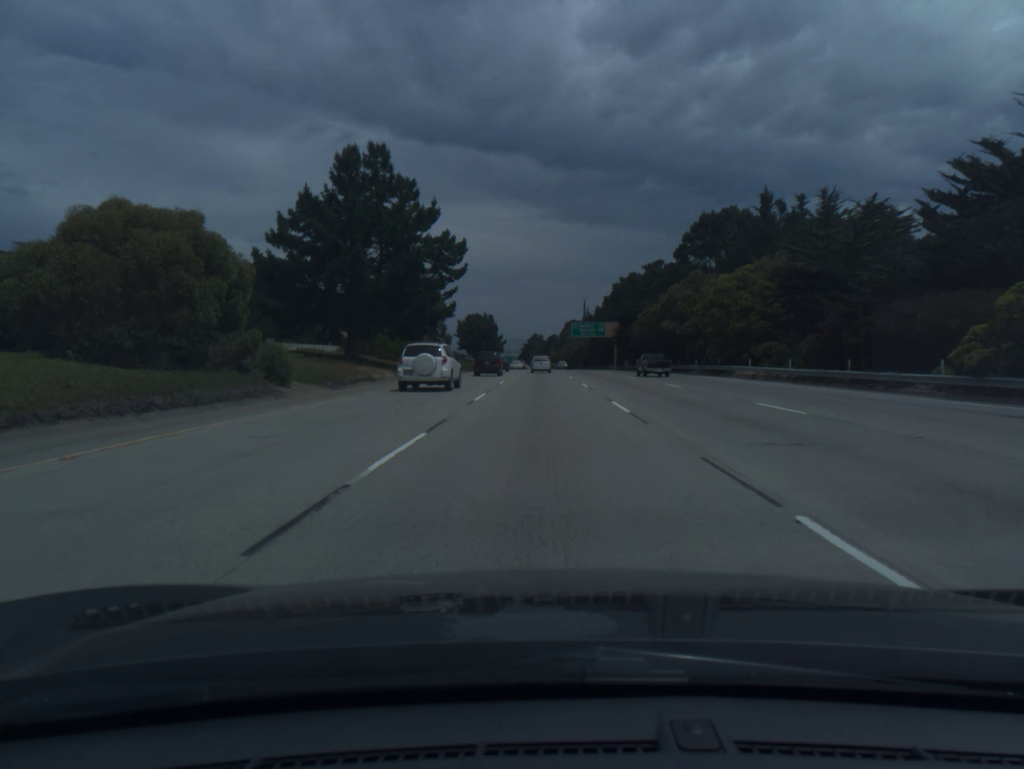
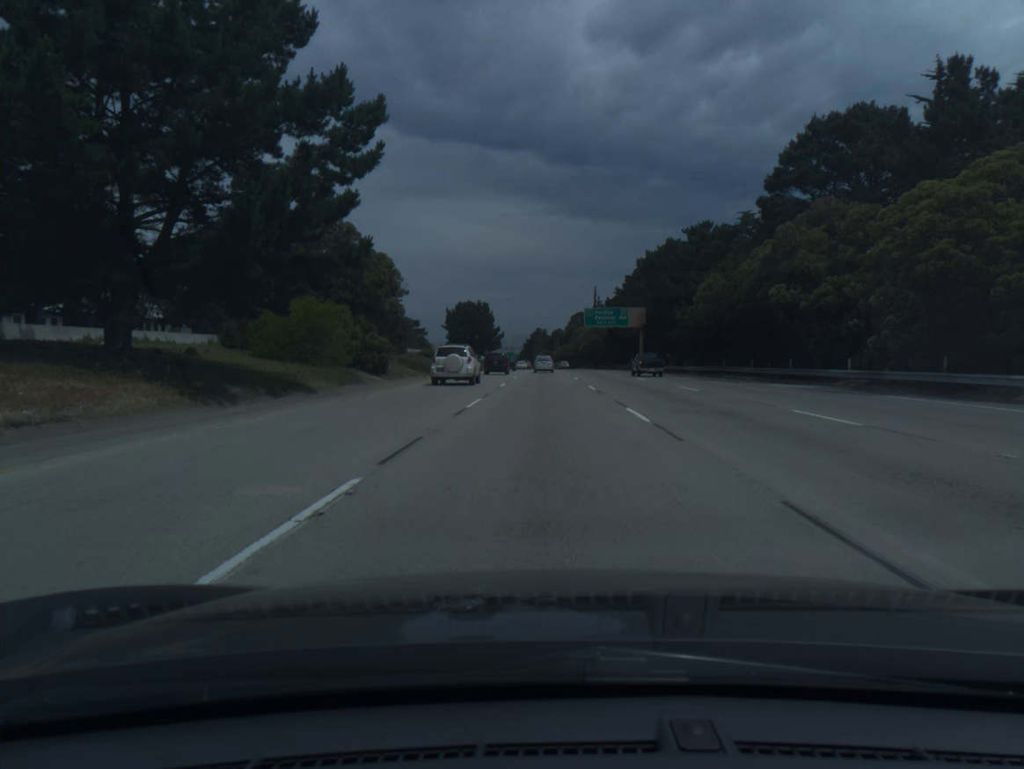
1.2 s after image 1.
(-0.1, +31.5) m; 0°
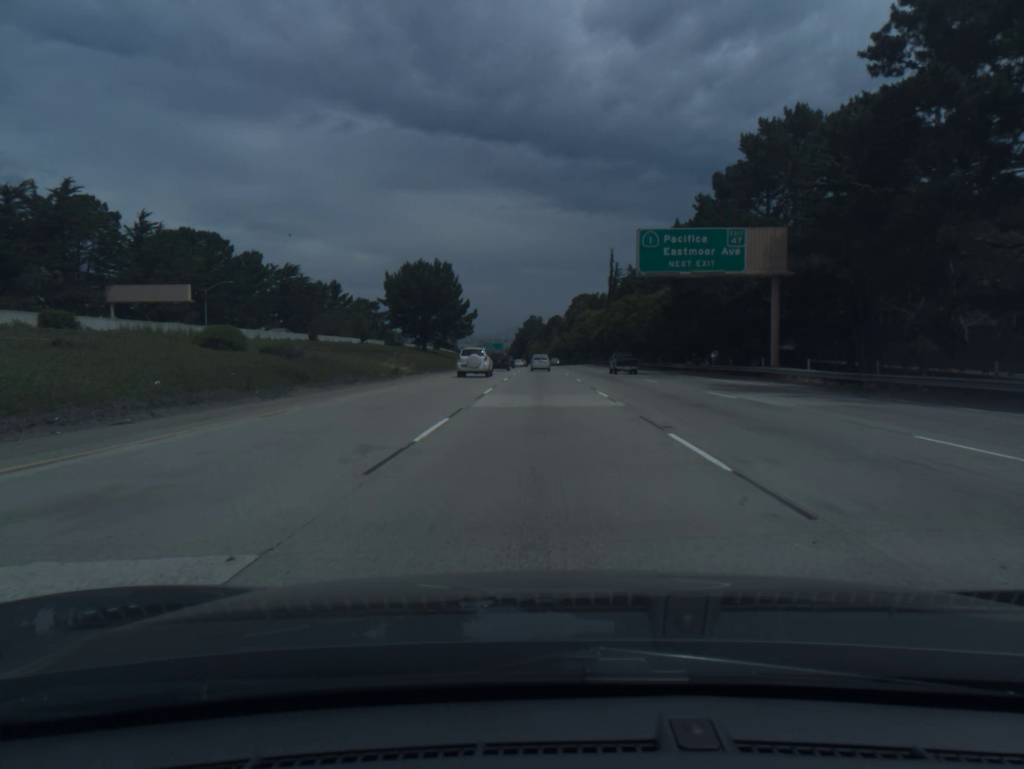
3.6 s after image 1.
(+0.1, +64.4) m; 0°
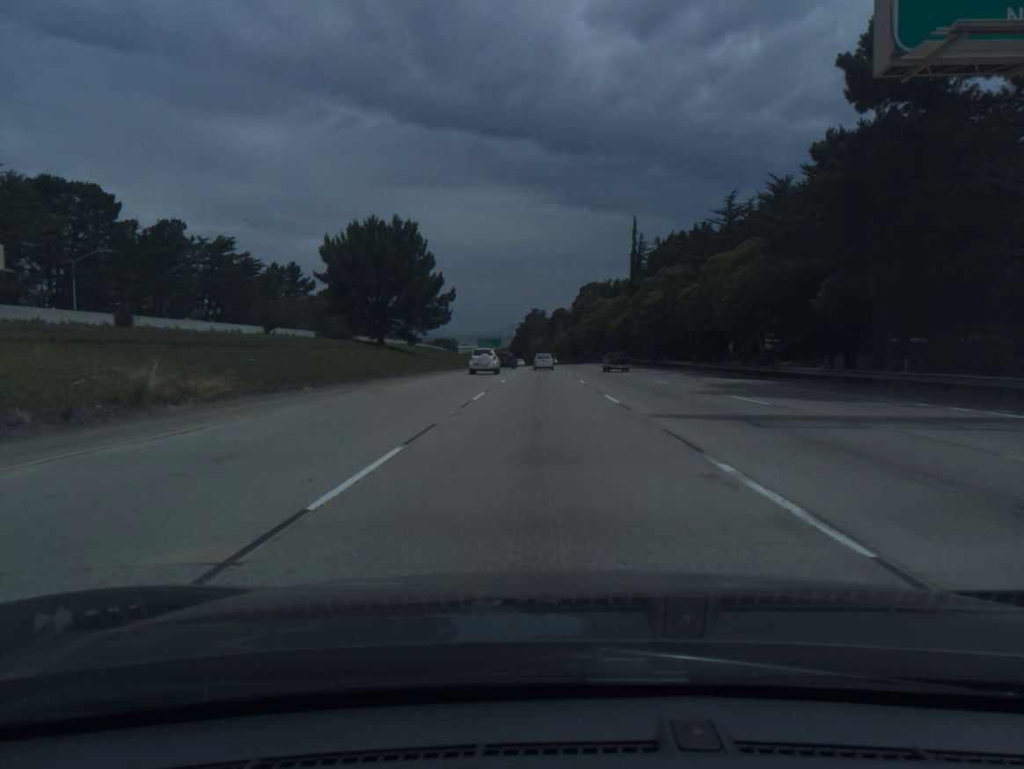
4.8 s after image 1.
(0.0, +32.8) m; 0°
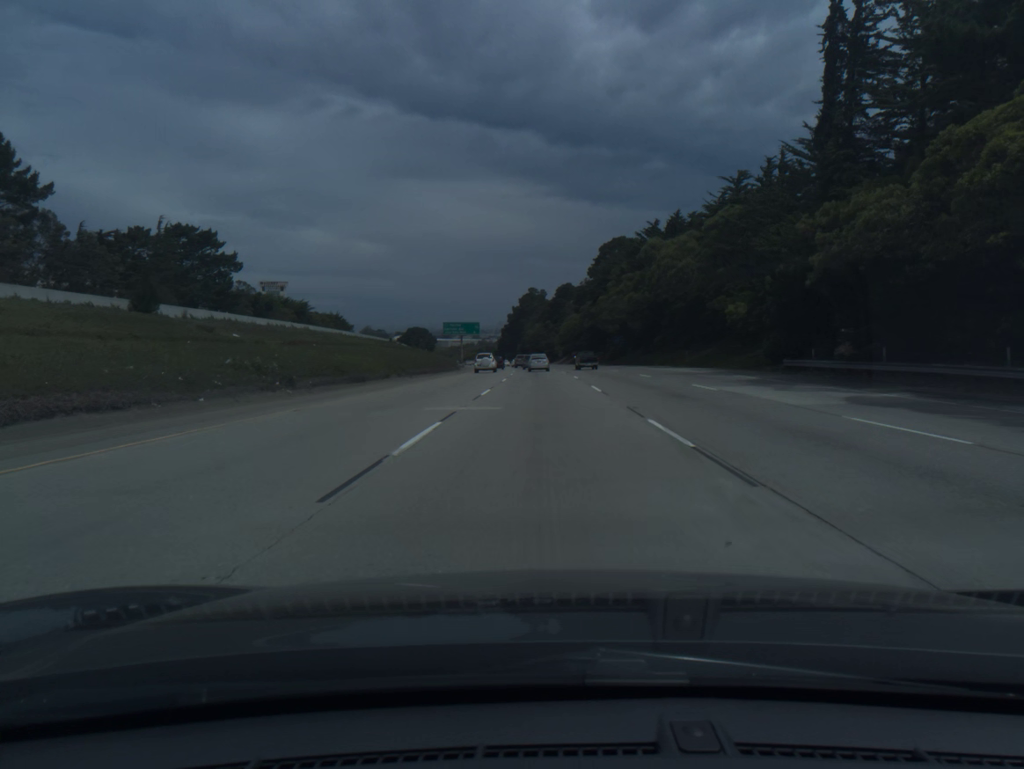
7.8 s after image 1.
(-0.1, +82.3) m; 0°
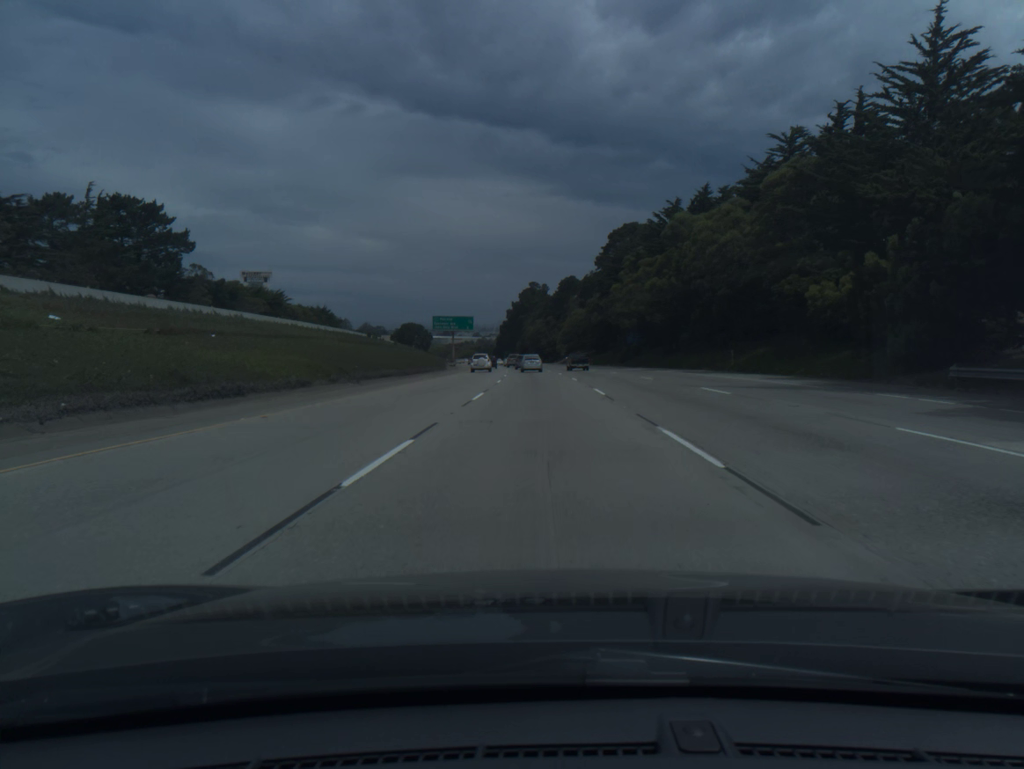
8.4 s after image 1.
(0.0, +16.5) m; 0°
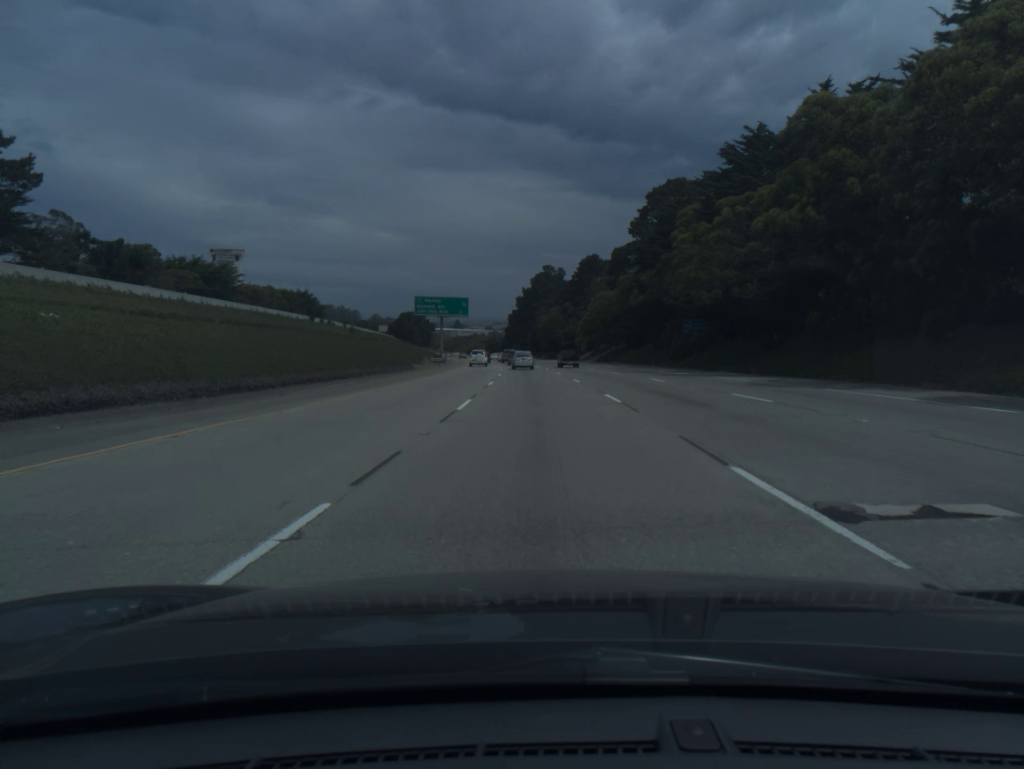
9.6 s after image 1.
(-0.2, +33.0) m; -1°
